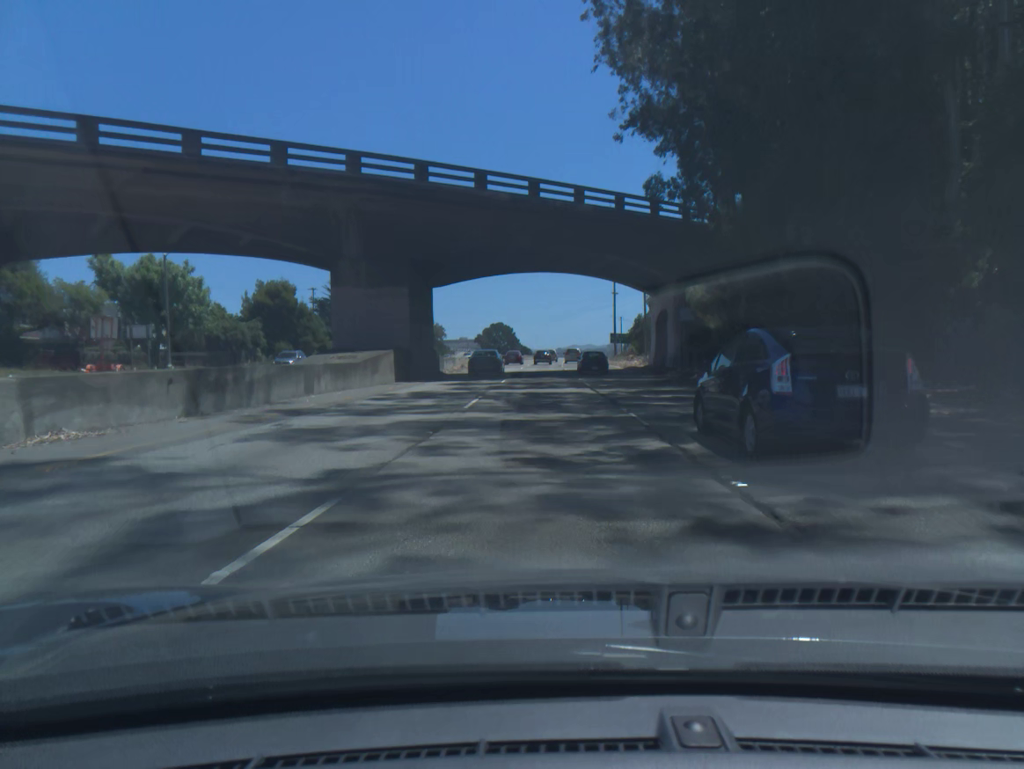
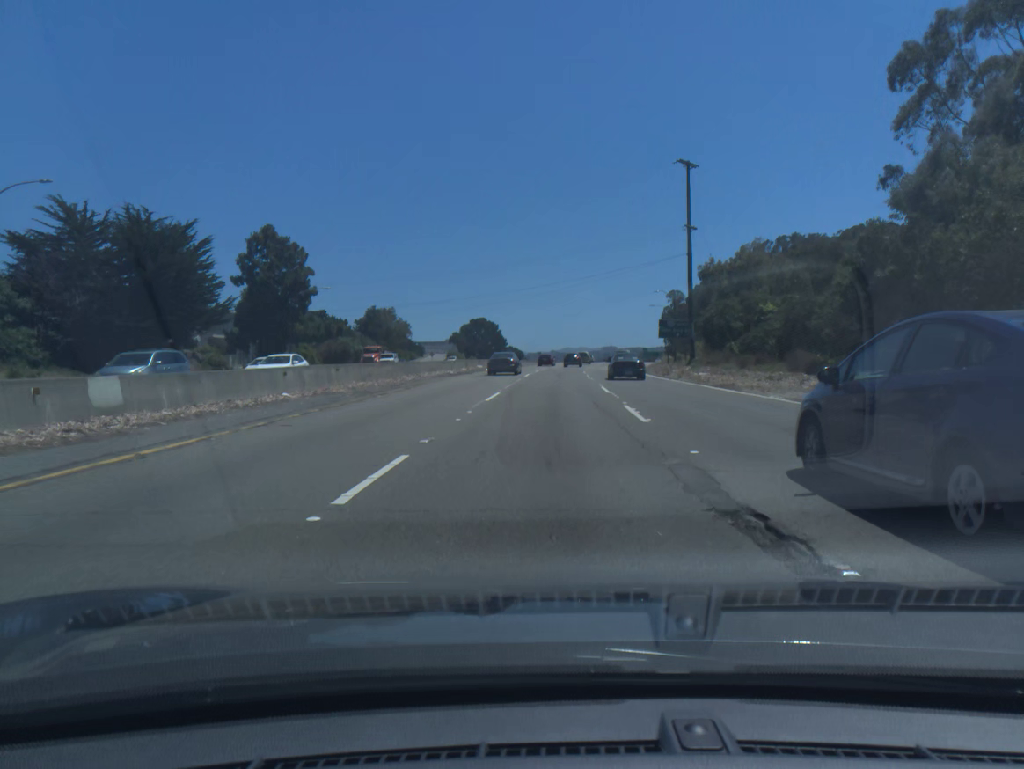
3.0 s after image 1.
(+0.3, +69.8) m; +1°
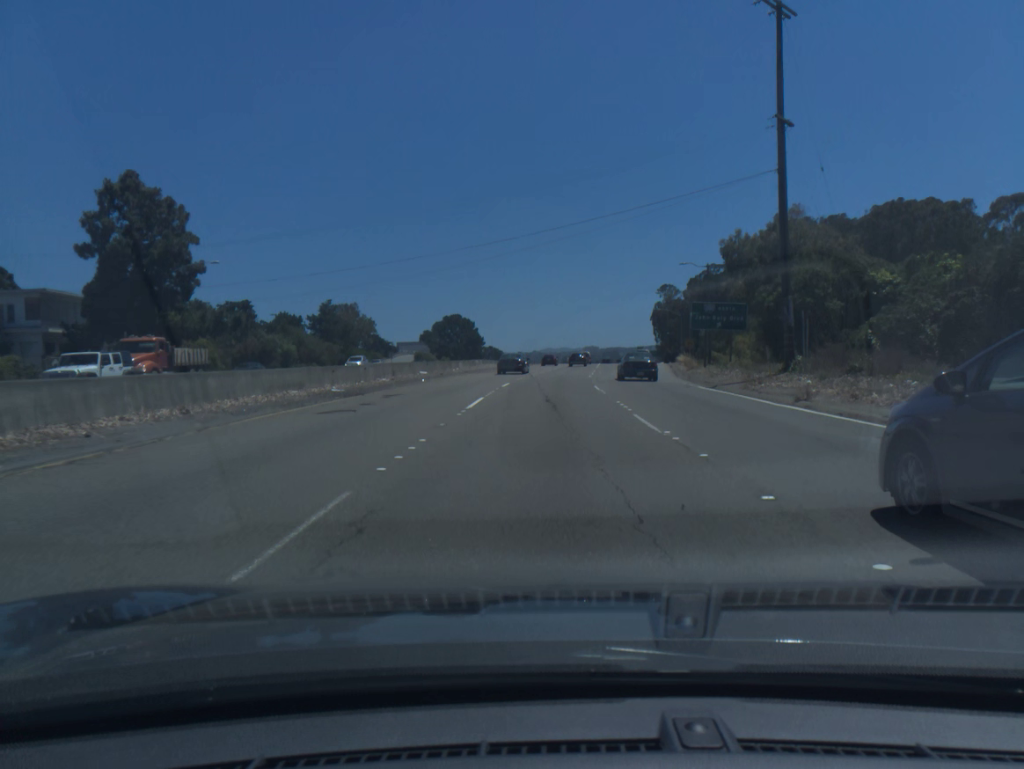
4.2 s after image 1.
(+0.3, +27.8) m; +1°
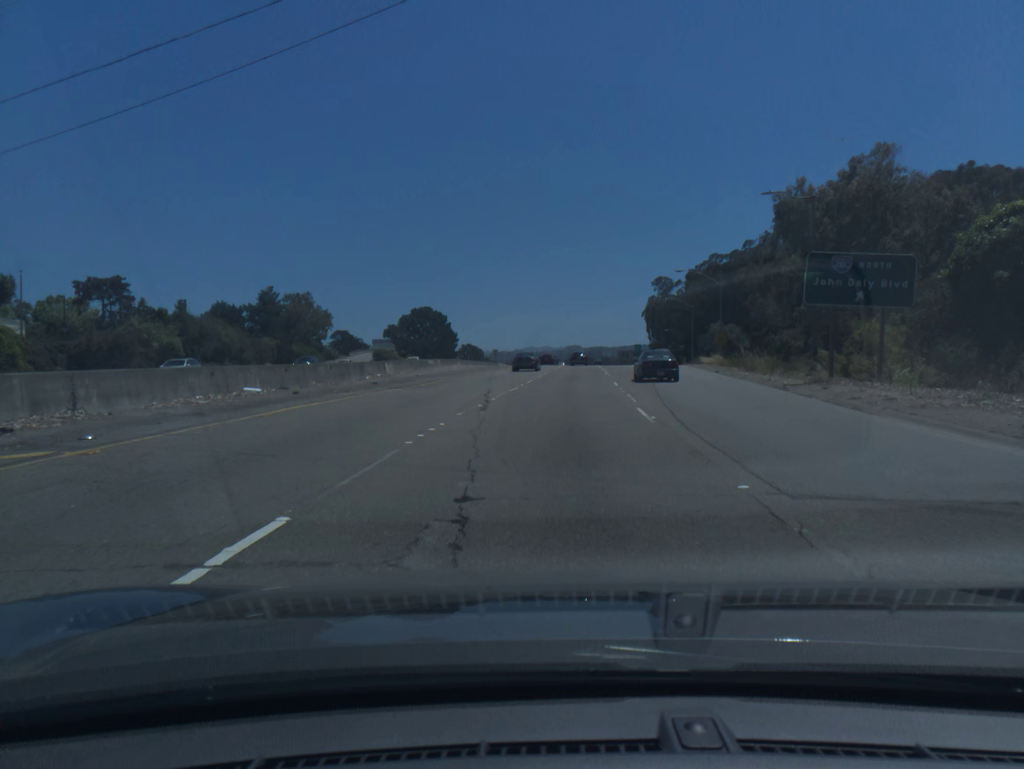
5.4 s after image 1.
(+0.2, +27.8) m; +1°
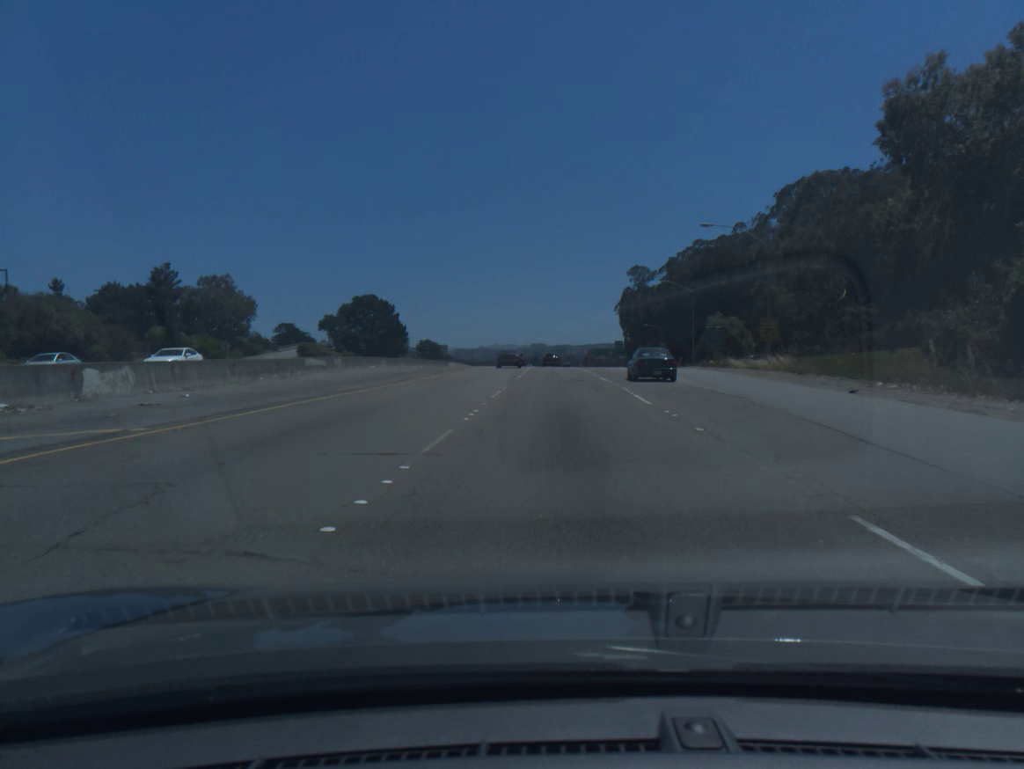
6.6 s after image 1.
(+0.6, +27.9) m; +3°
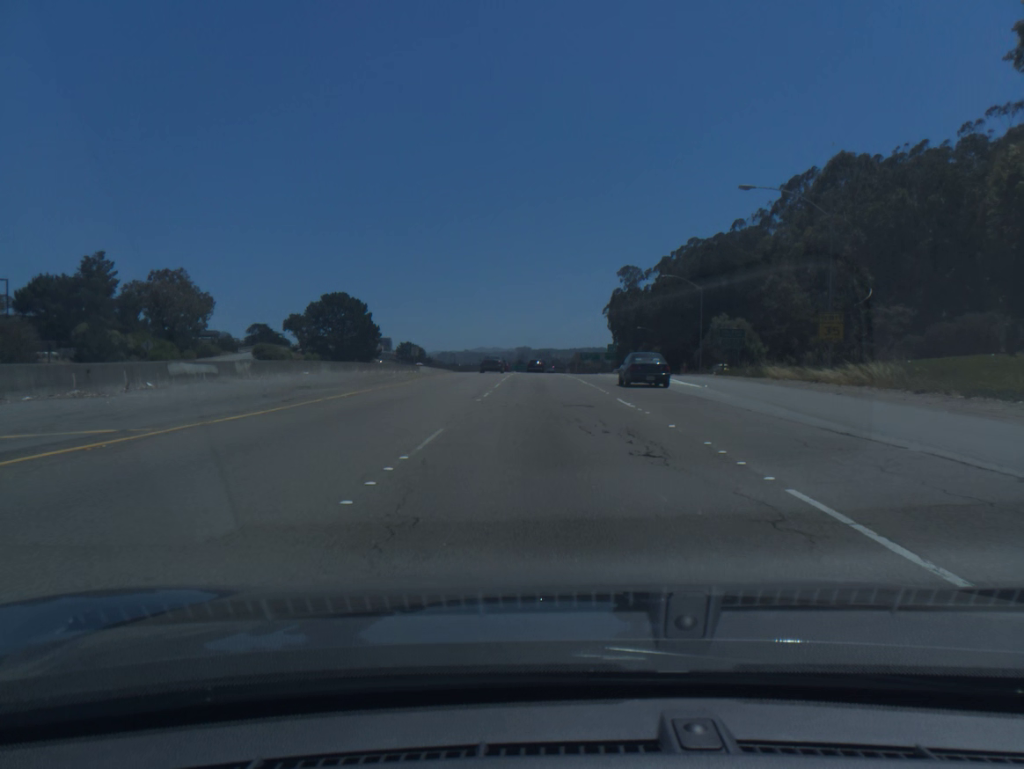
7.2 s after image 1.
(+0.2, +14.0) m; +1°
